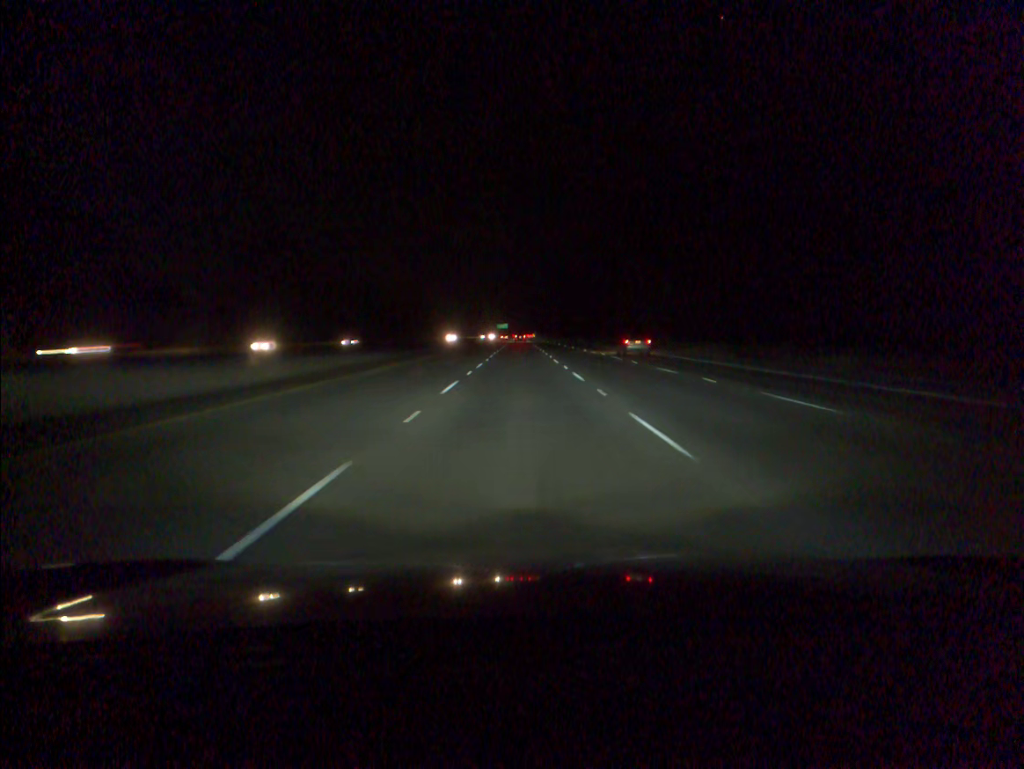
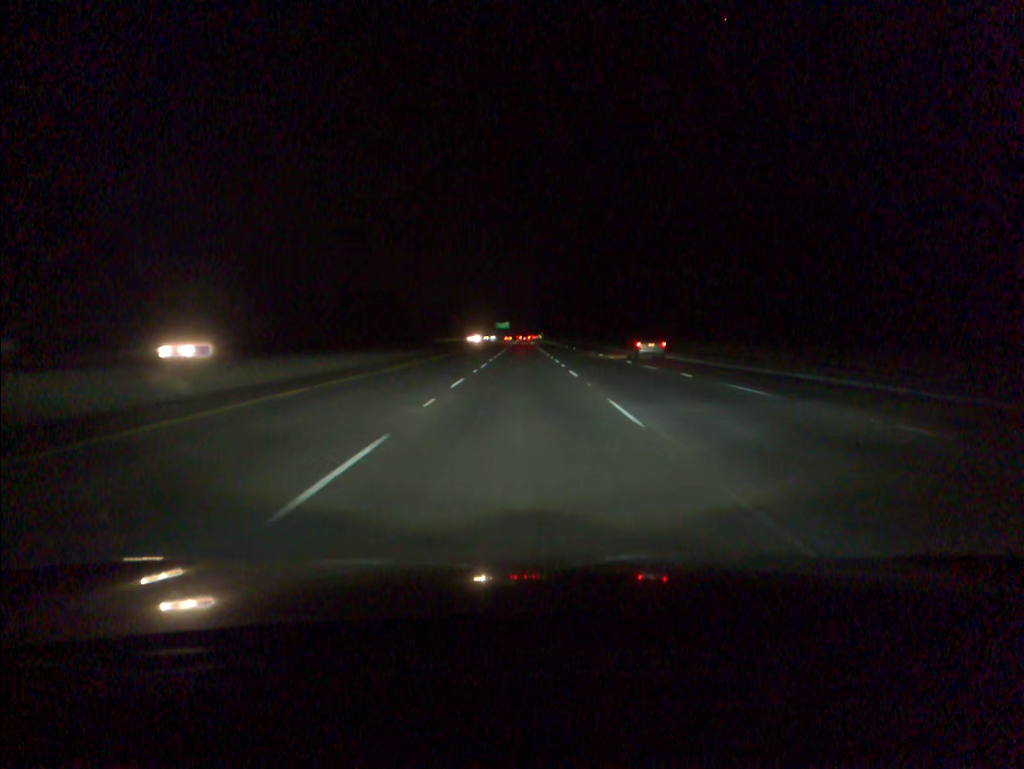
(-0.3, +99.1) m; 0°
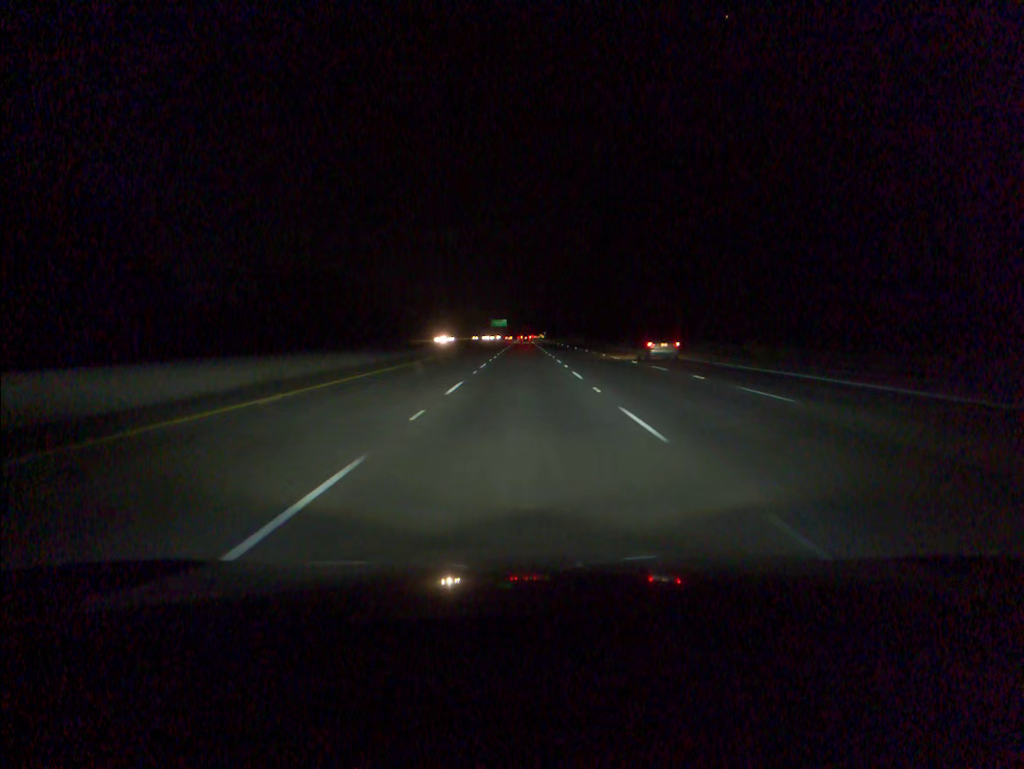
(0.0, +59.8) m; 0°
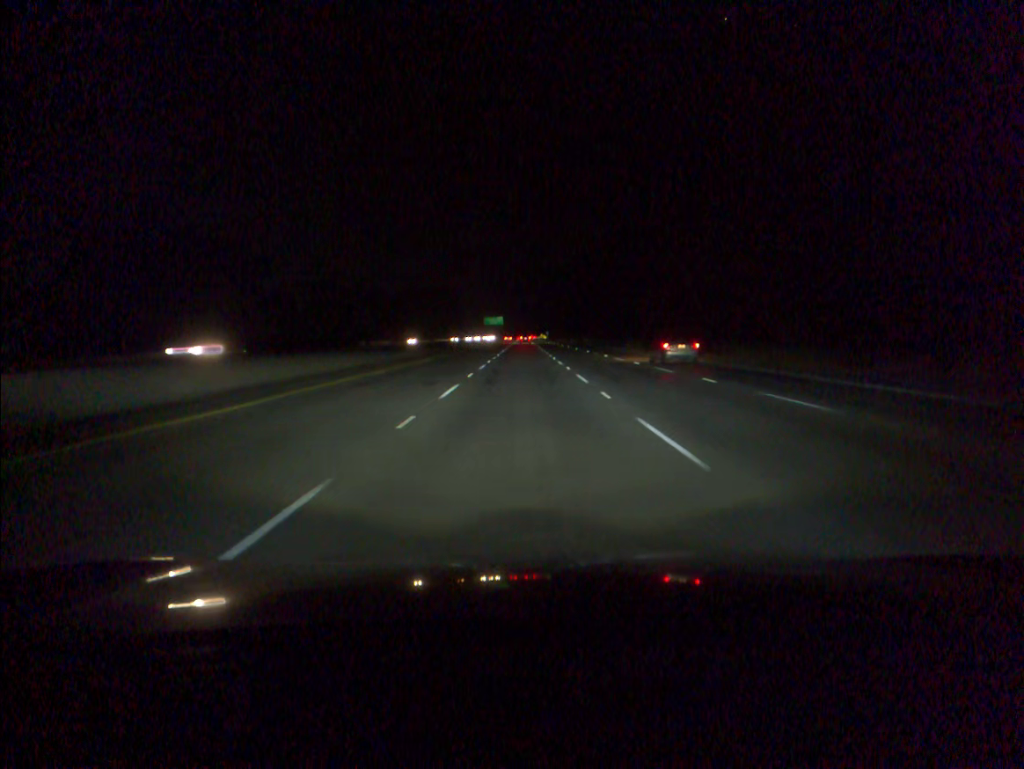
(0.0, +60.1) m; 0°
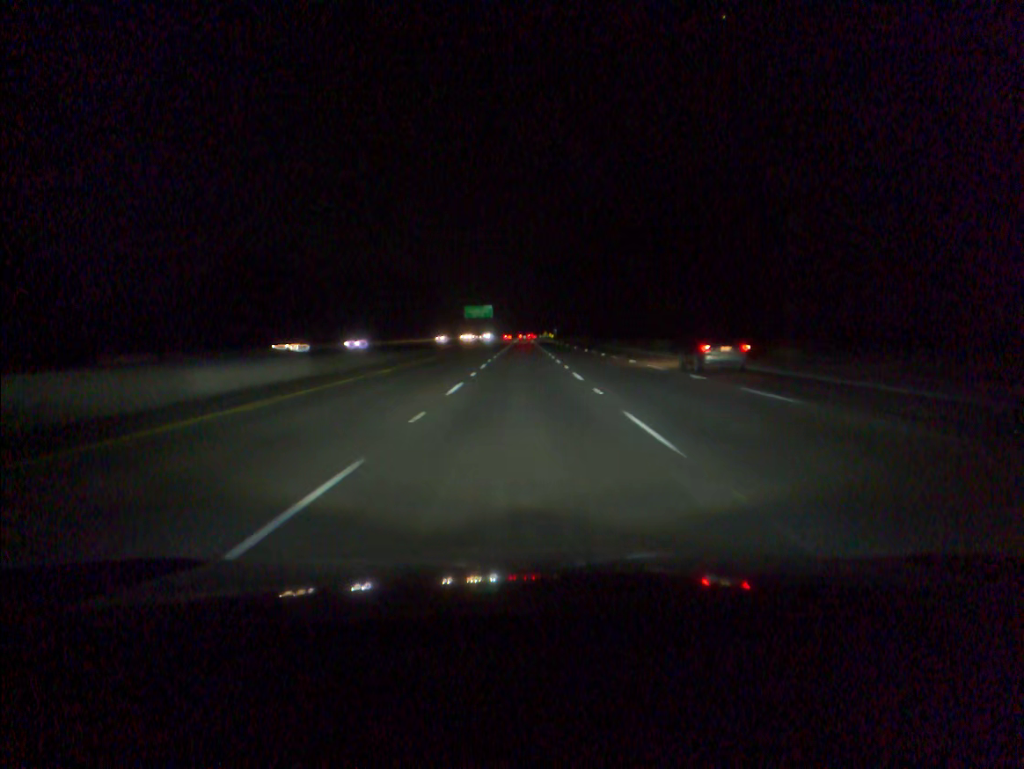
(0.0, +100.9) m; 0°
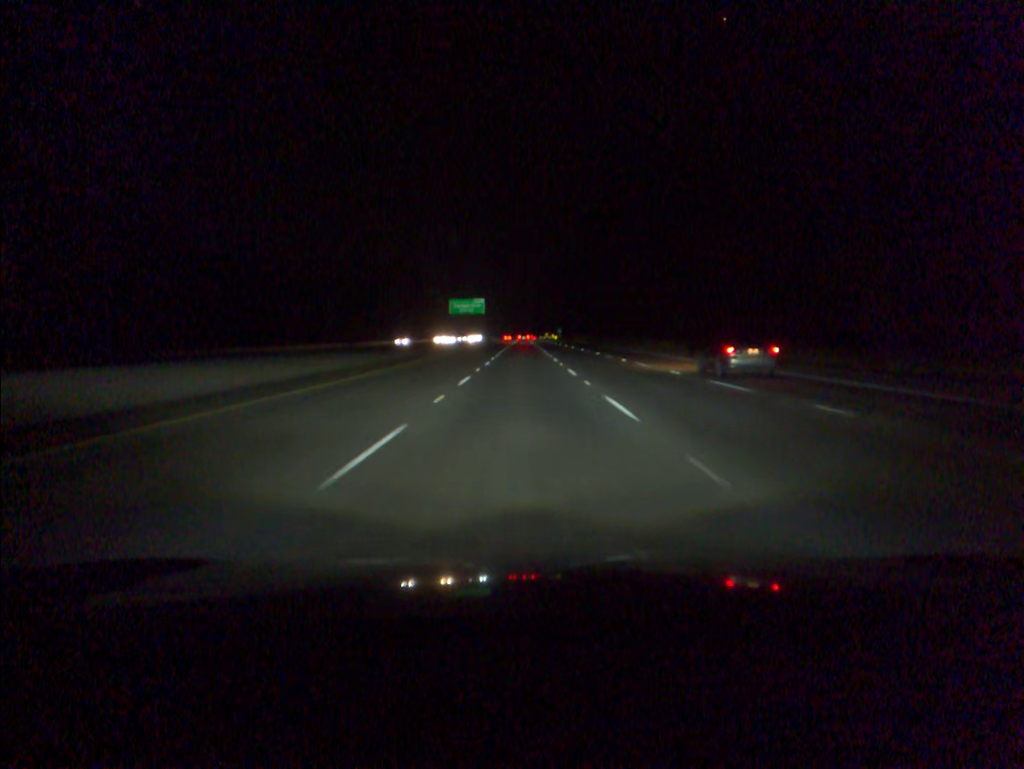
(0.0, +40.4) m; 0°
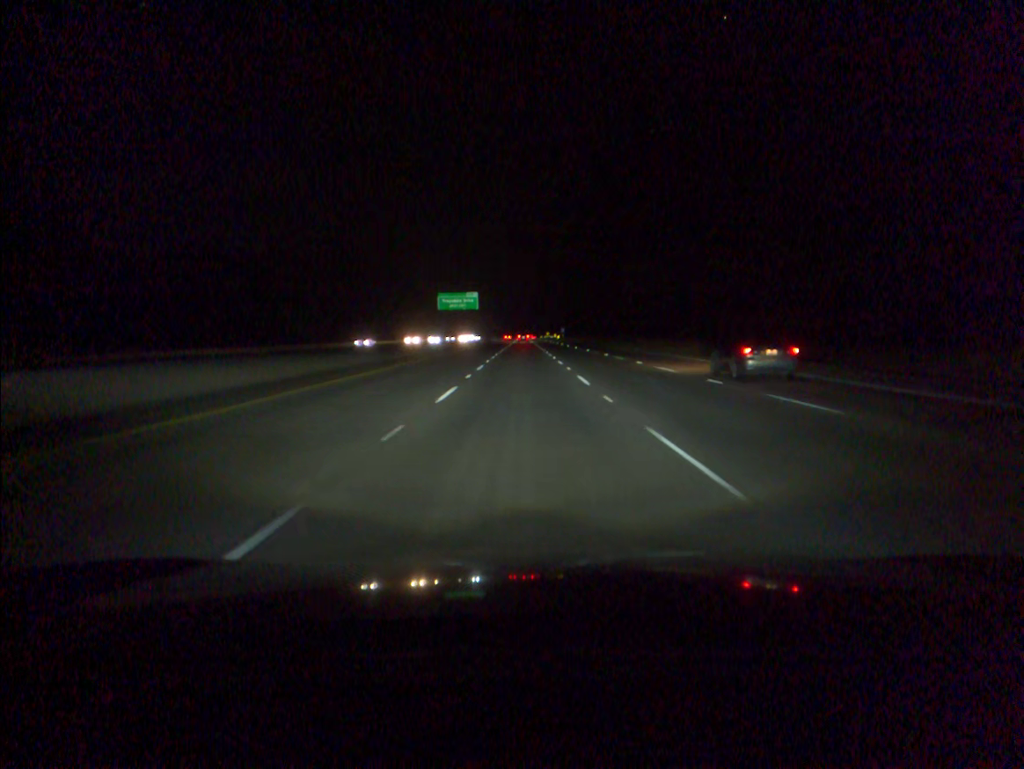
(0.0, +20.2) m; 0°
